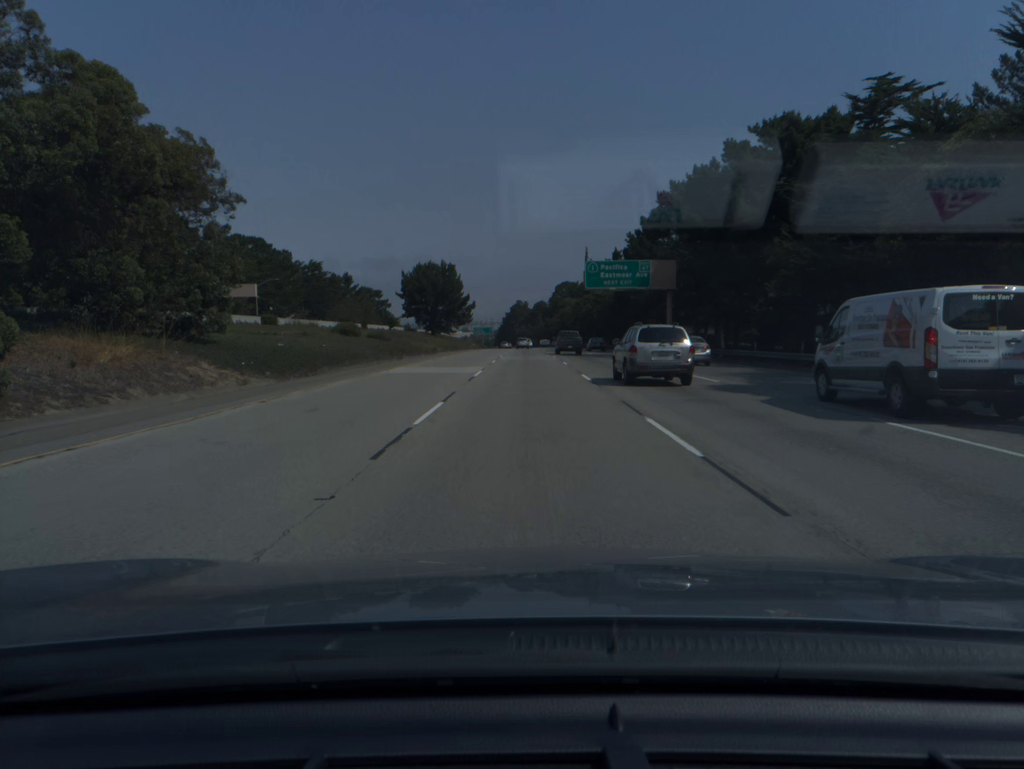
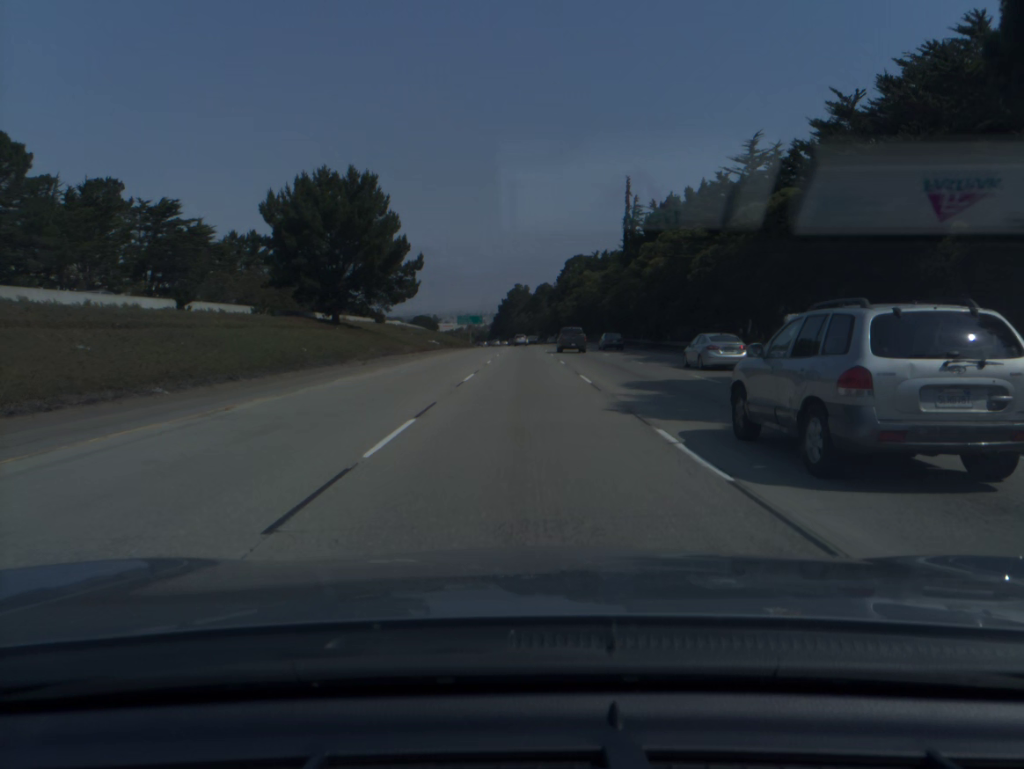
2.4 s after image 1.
(+0.1, +74.6) m; 0°
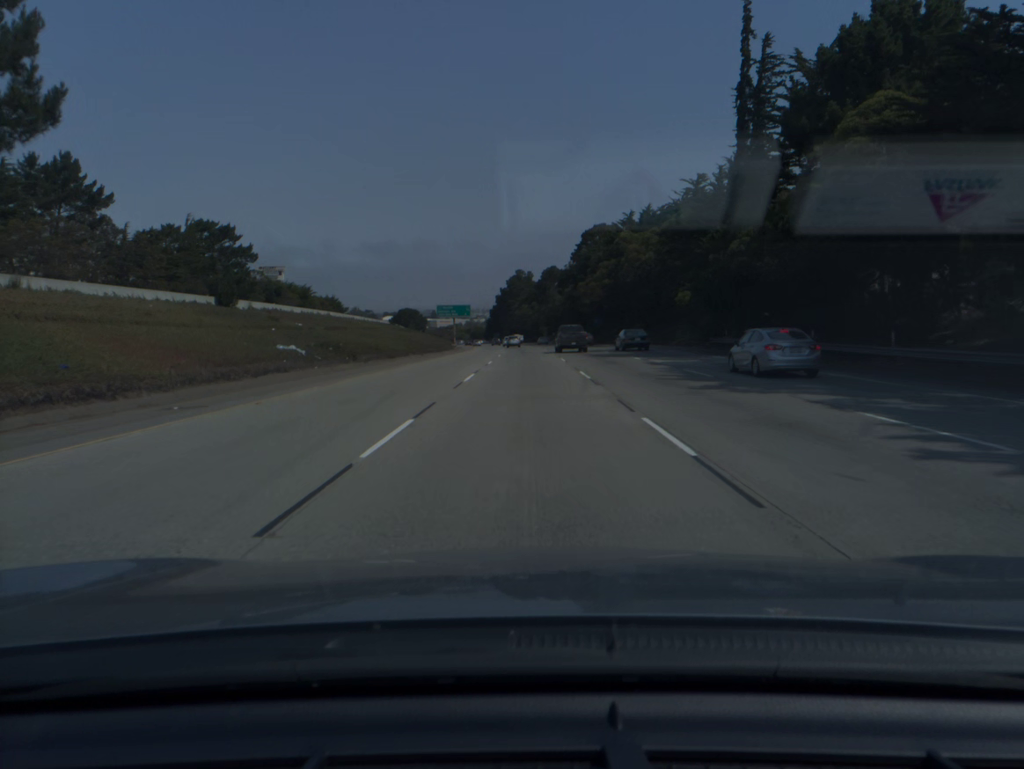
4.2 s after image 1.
(-0.1, +57.1) m; 0°
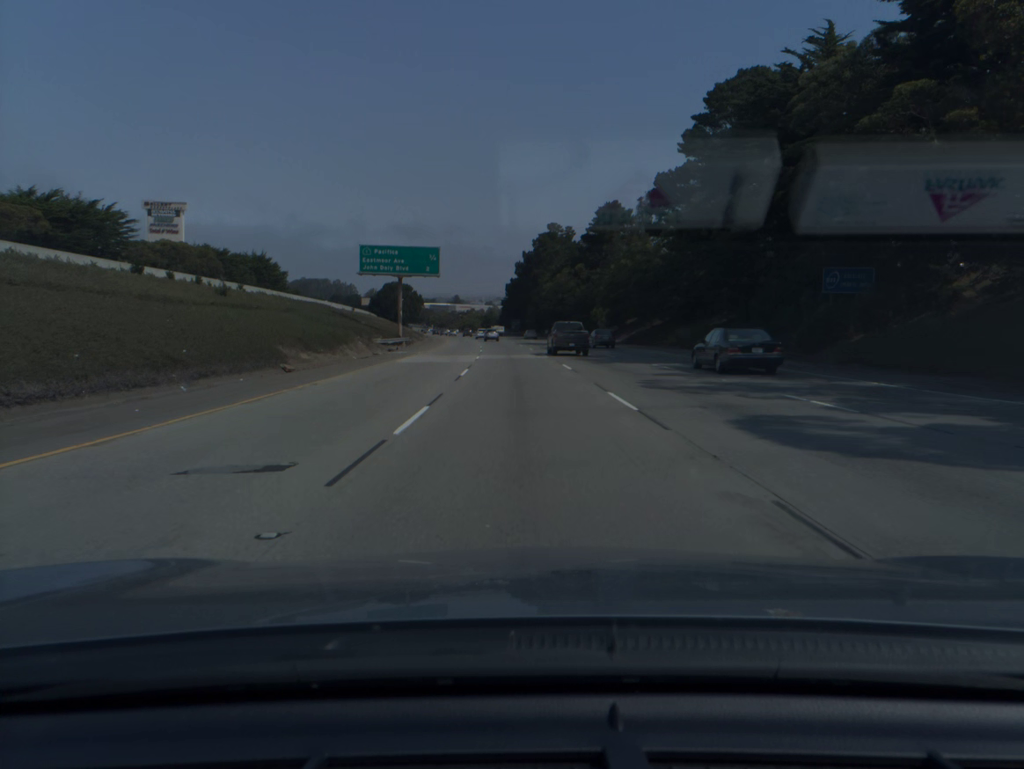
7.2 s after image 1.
(-0.9, +97.3) m; -2°
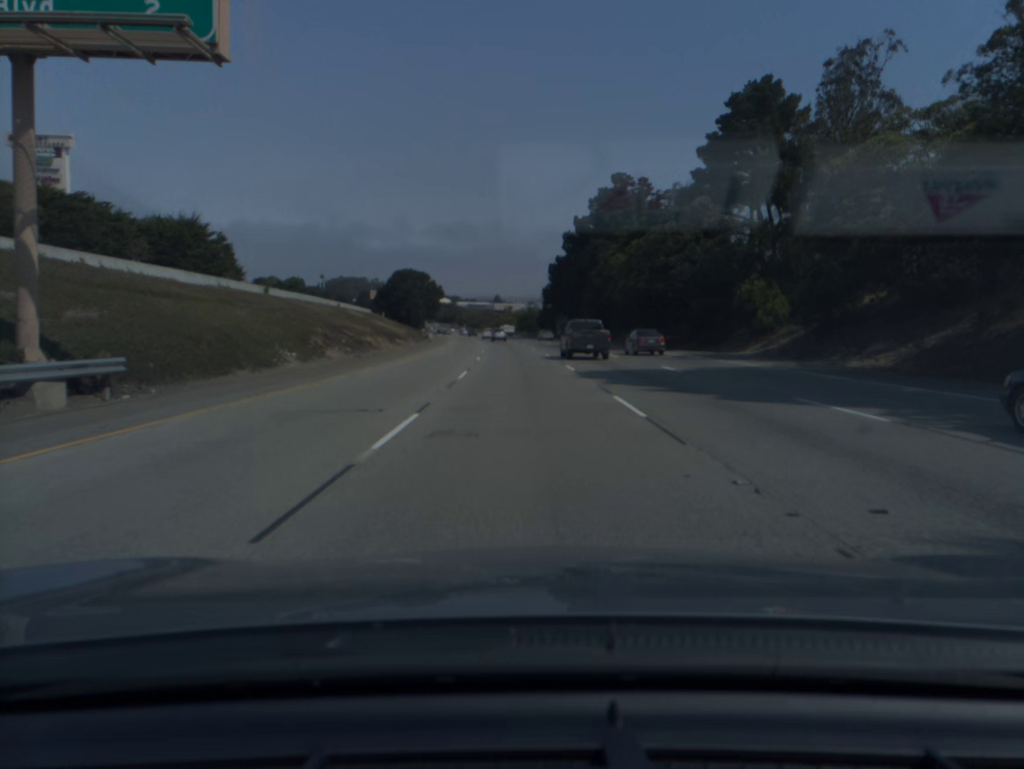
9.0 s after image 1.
(-1.5, +59.5) m; -3°
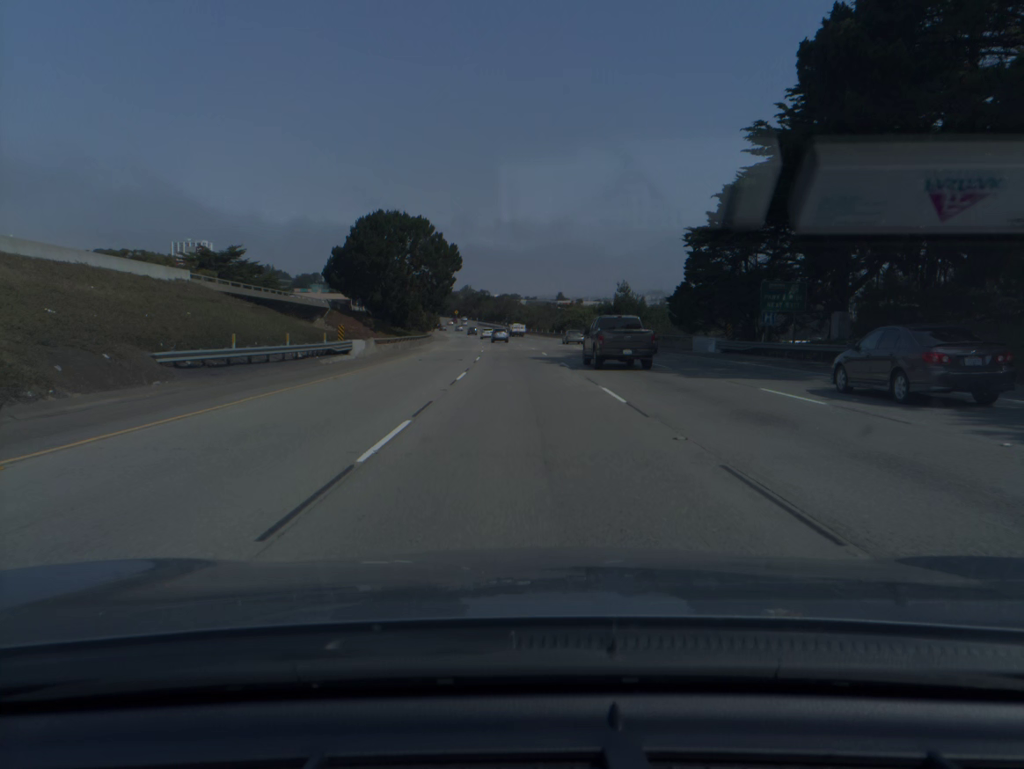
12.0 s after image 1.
(-3.9, +99.4) m; -4°
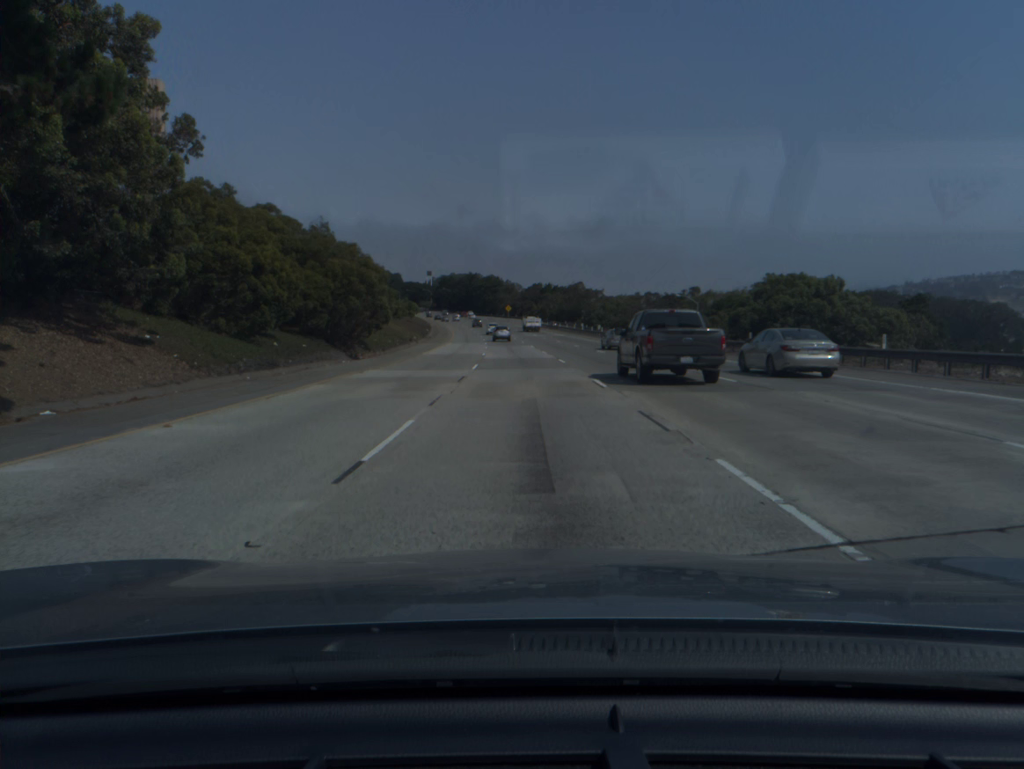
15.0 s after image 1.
(-4.2, +98.9) m; -5°
